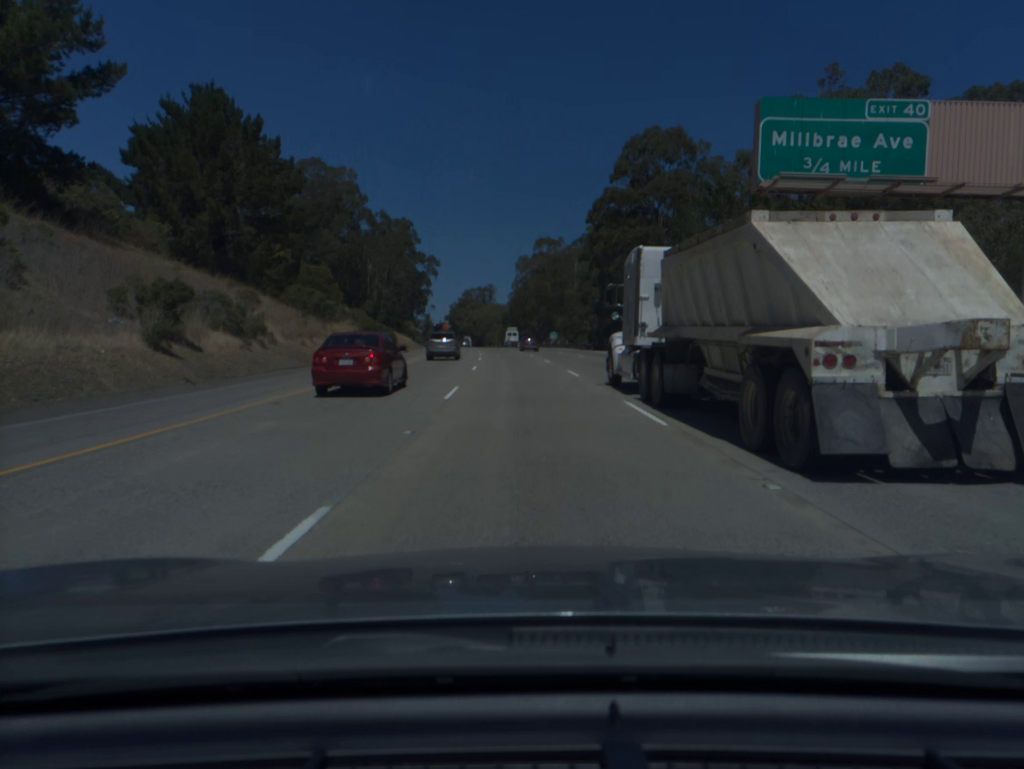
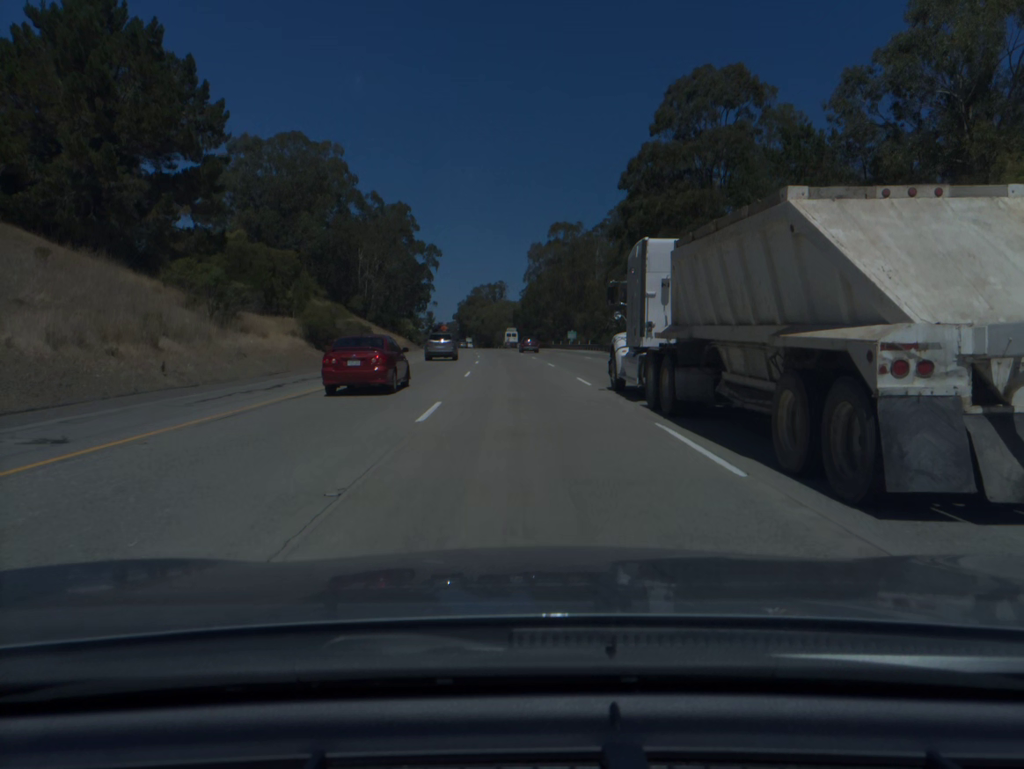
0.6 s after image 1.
(-0.1, +19.0) m; -1°
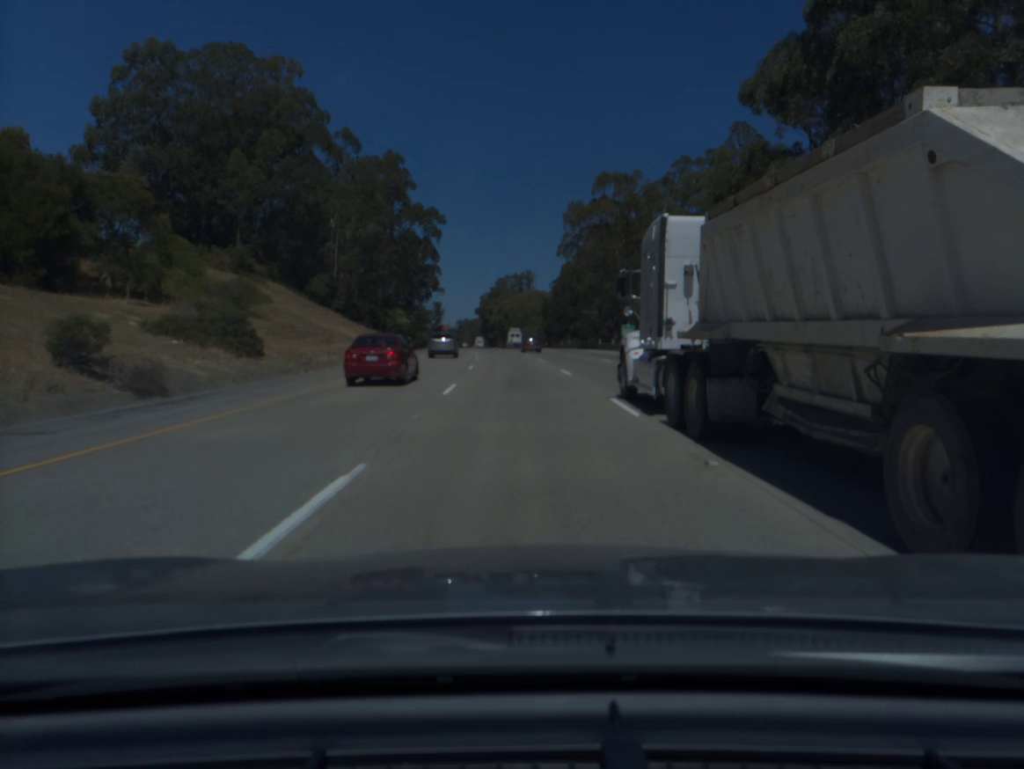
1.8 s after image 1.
(-0.7, +37.9) m; -2°
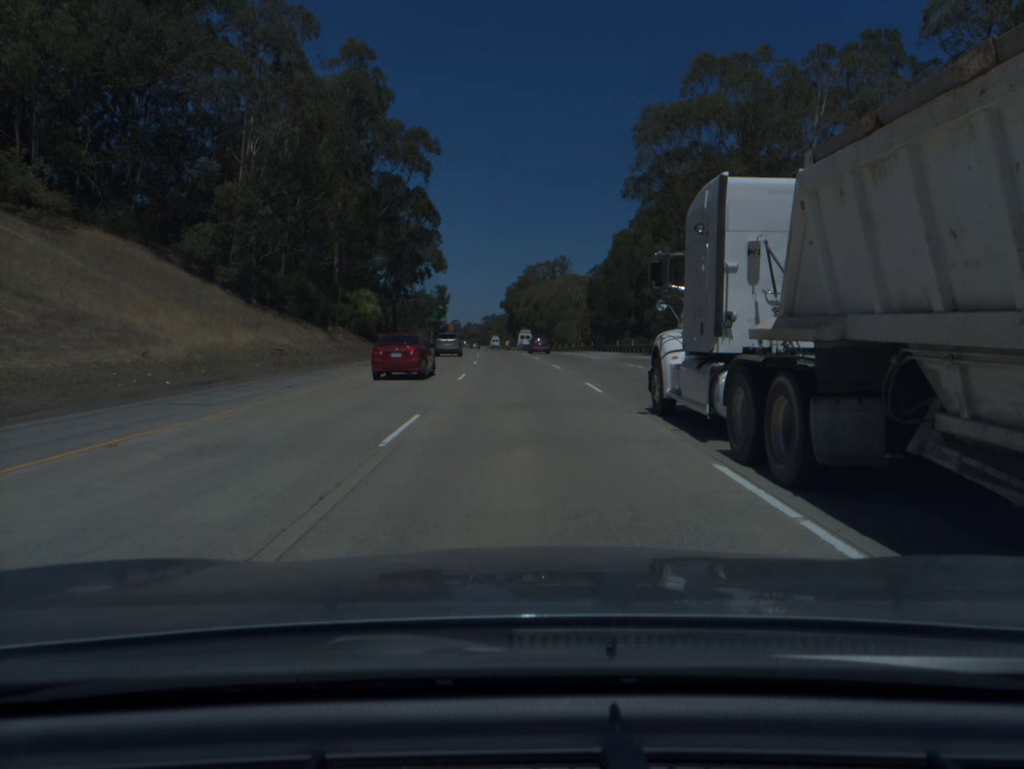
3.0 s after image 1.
(-0.8, +37.9) m; -2°
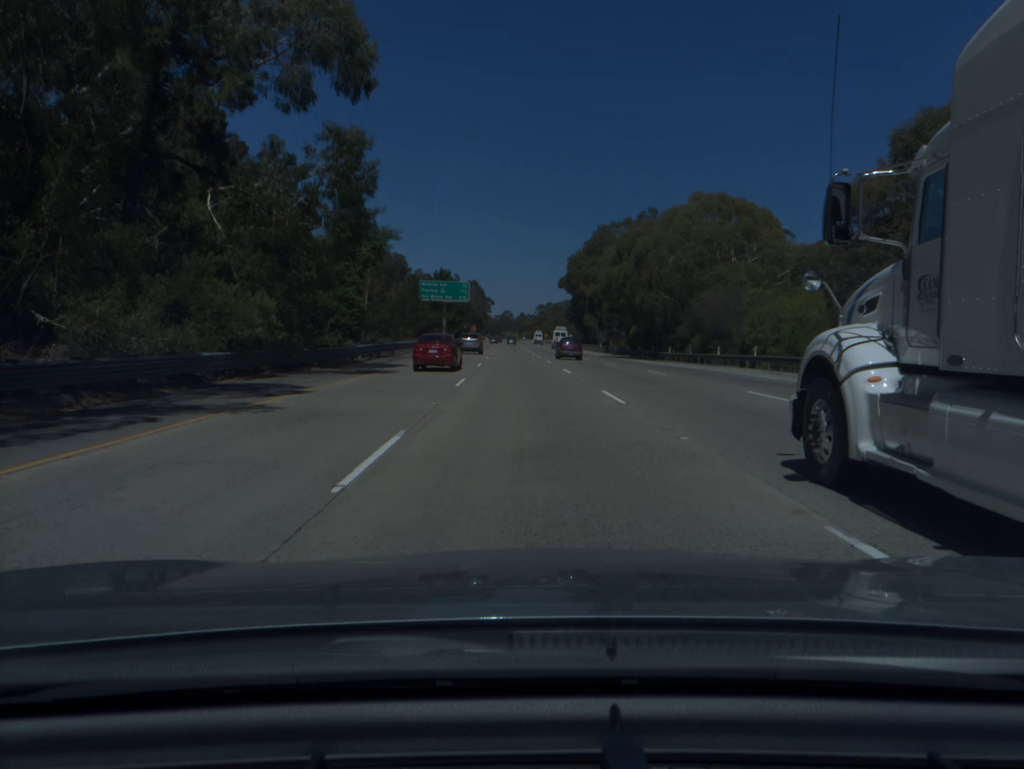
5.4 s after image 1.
(-2.7, +75.9) m; -4°
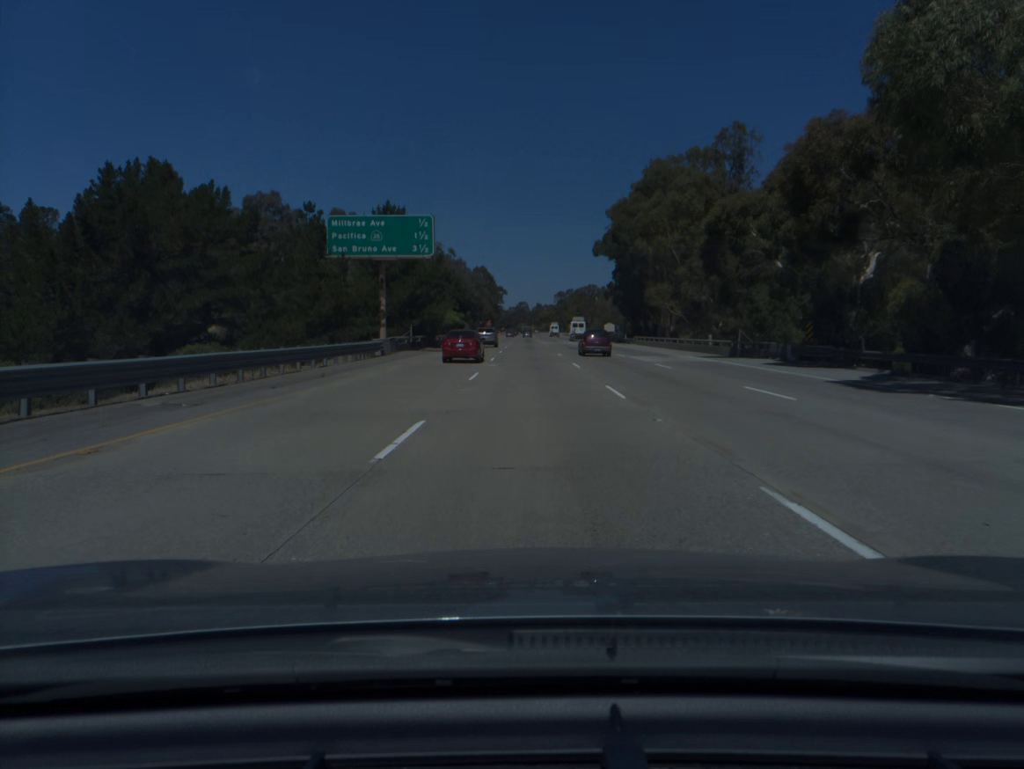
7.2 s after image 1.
(-0.9, +57.0) m; -1°
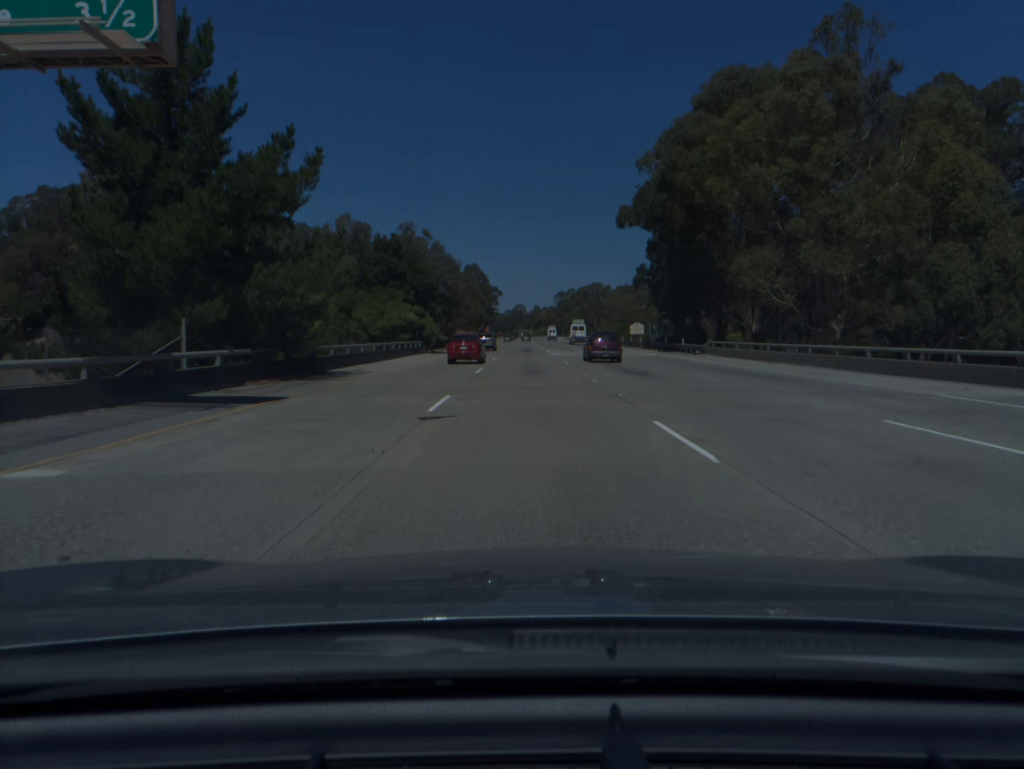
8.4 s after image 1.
(+0.1, +37.9) m; 0°
